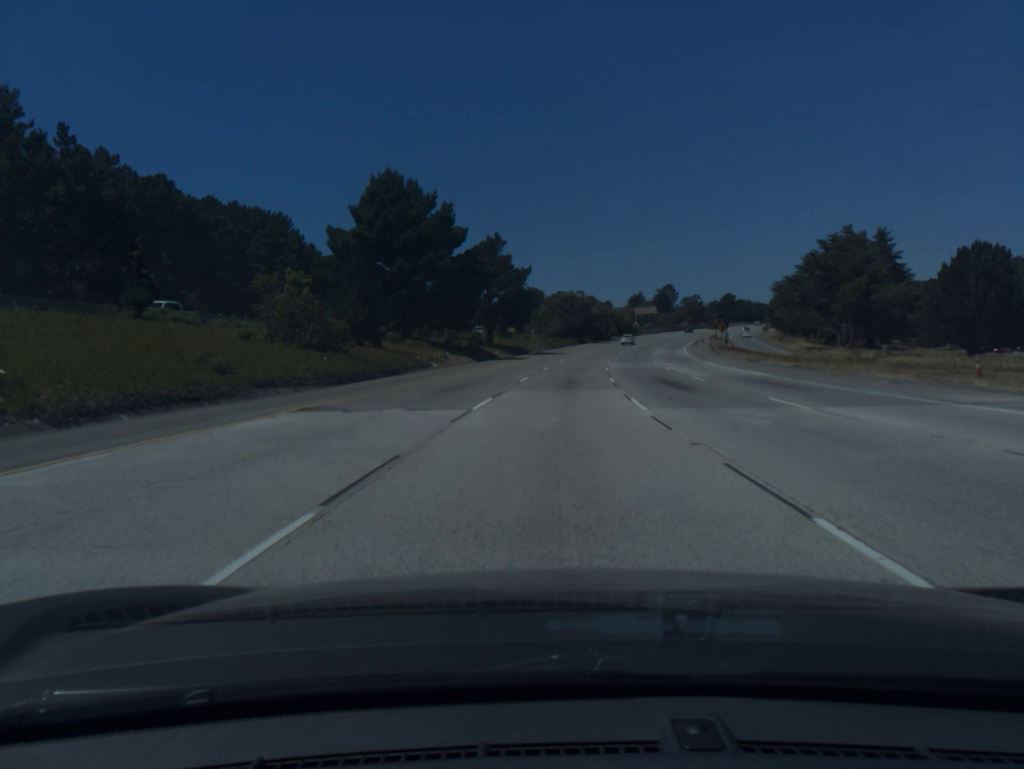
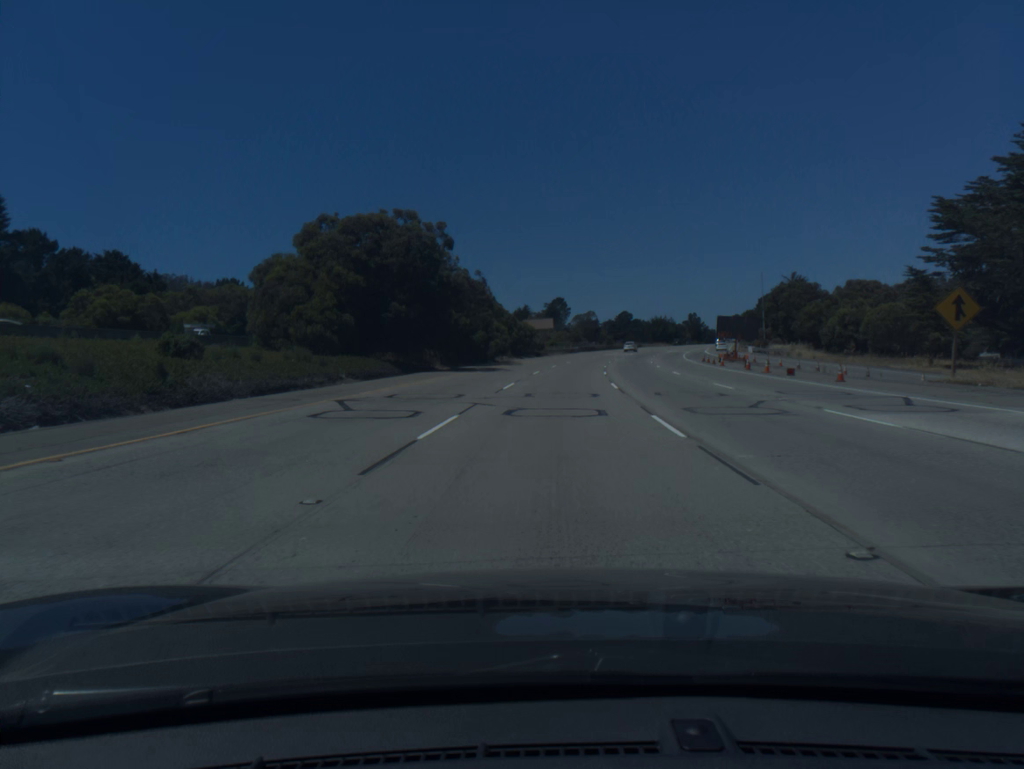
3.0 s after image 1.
(+7.6, +92.7) m; +9°
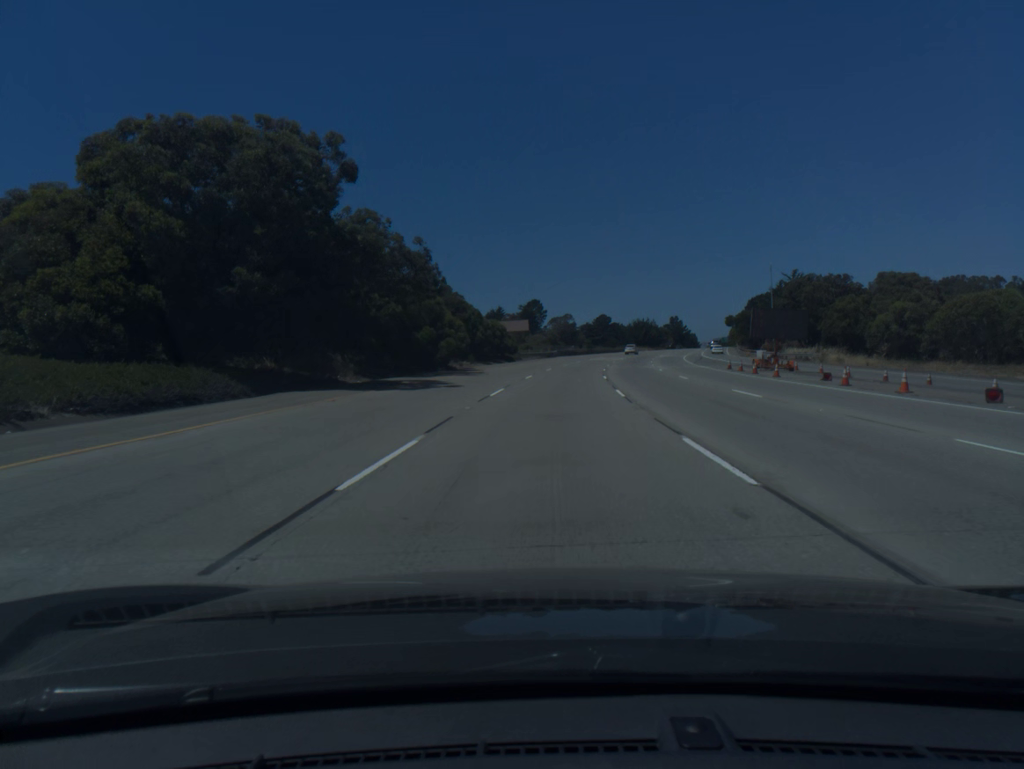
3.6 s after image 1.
(+0.3, +18.5) m; +2°
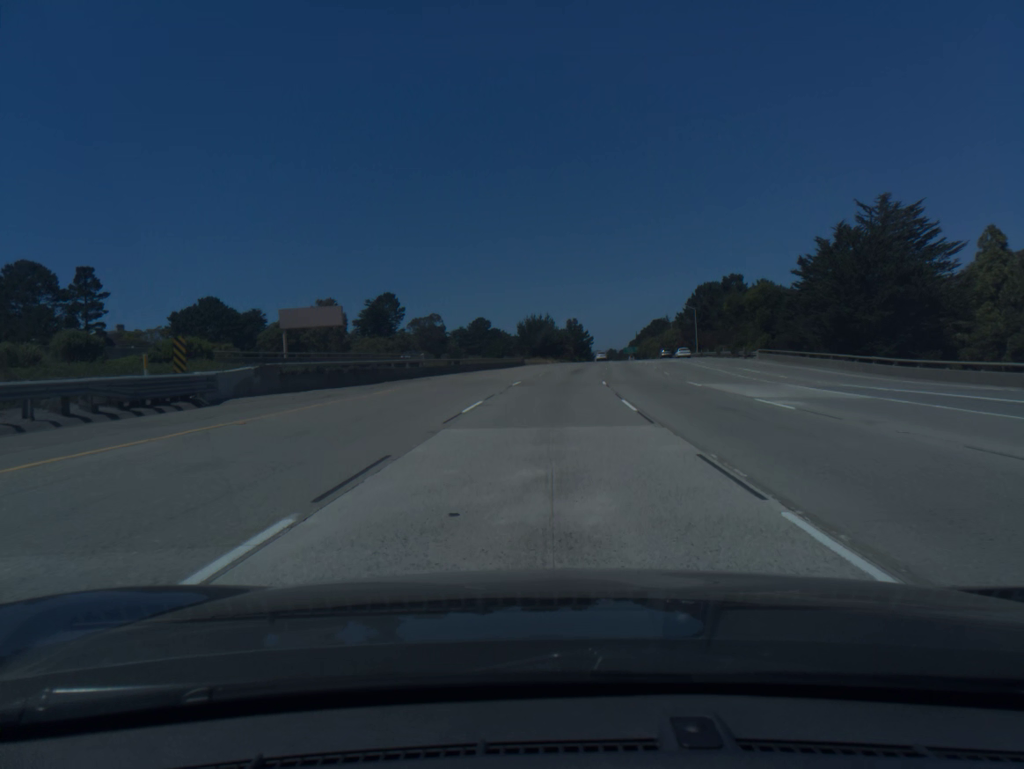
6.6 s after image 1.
(+7.0, +91.8) m; +9°
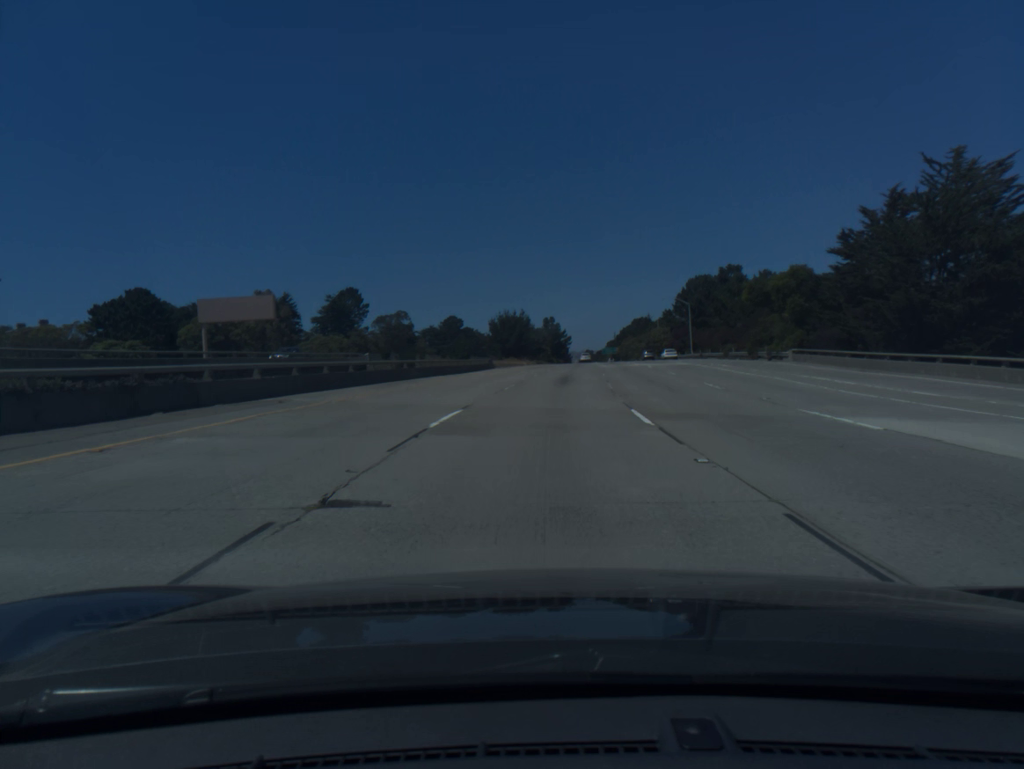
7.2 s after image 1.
(+0.3, +18.4) m; +2°
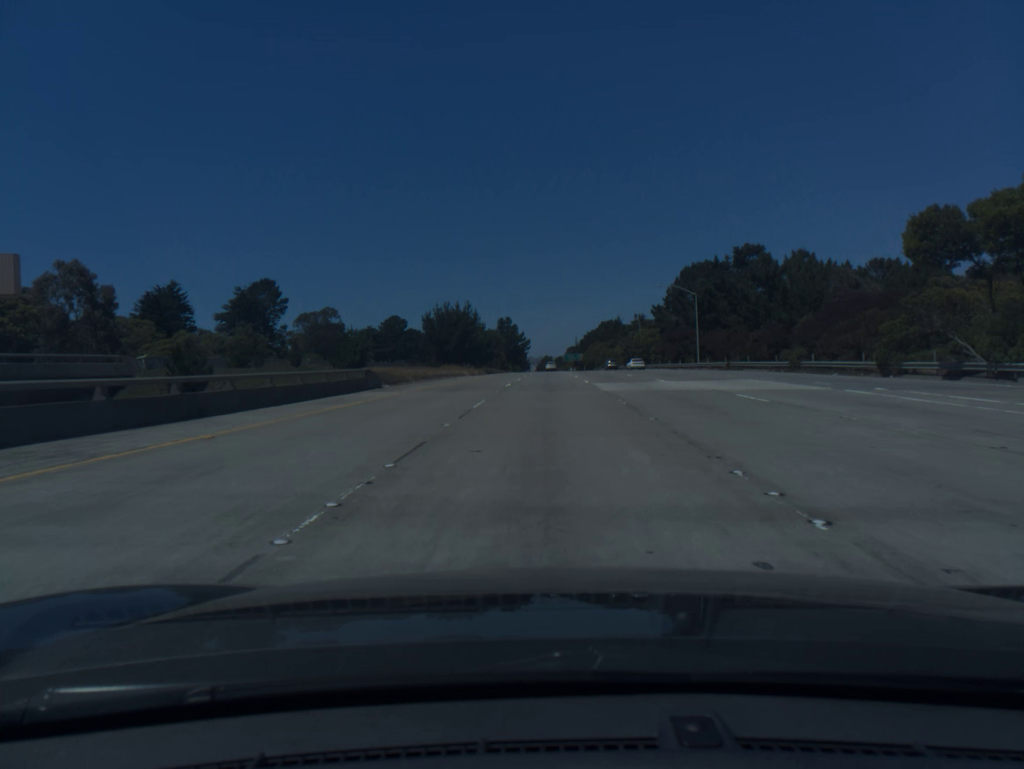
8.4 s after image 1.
(+1.0, +36.8) m; +3°
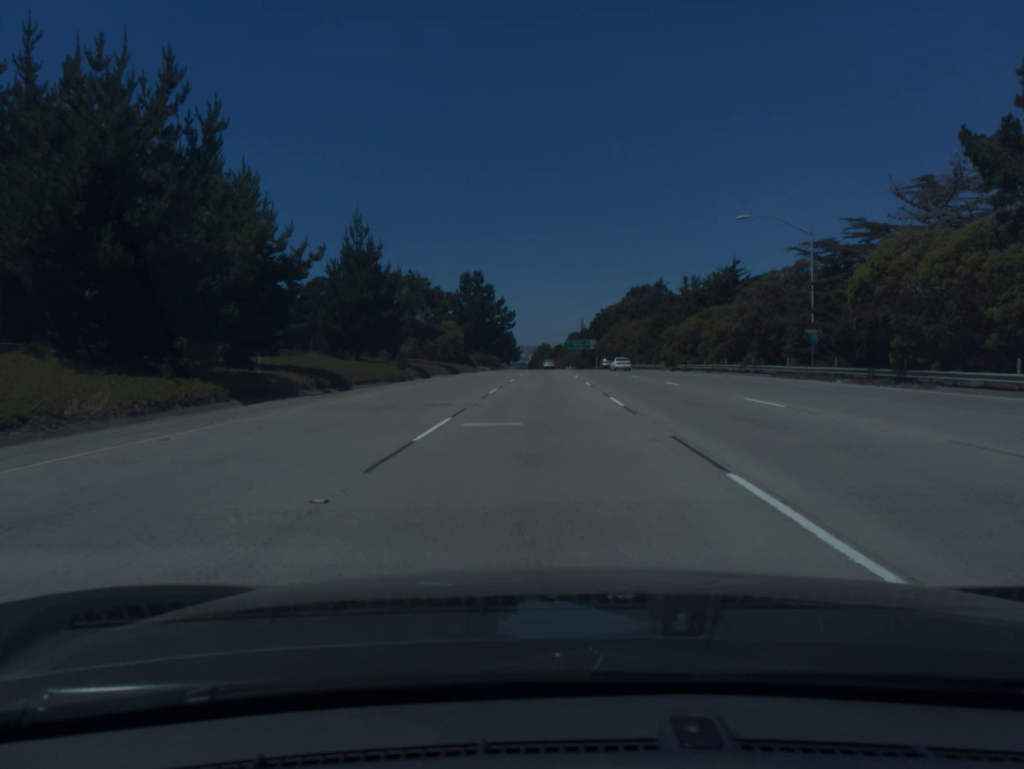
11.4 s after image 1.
(+1.3, +92.6) m; 0°
